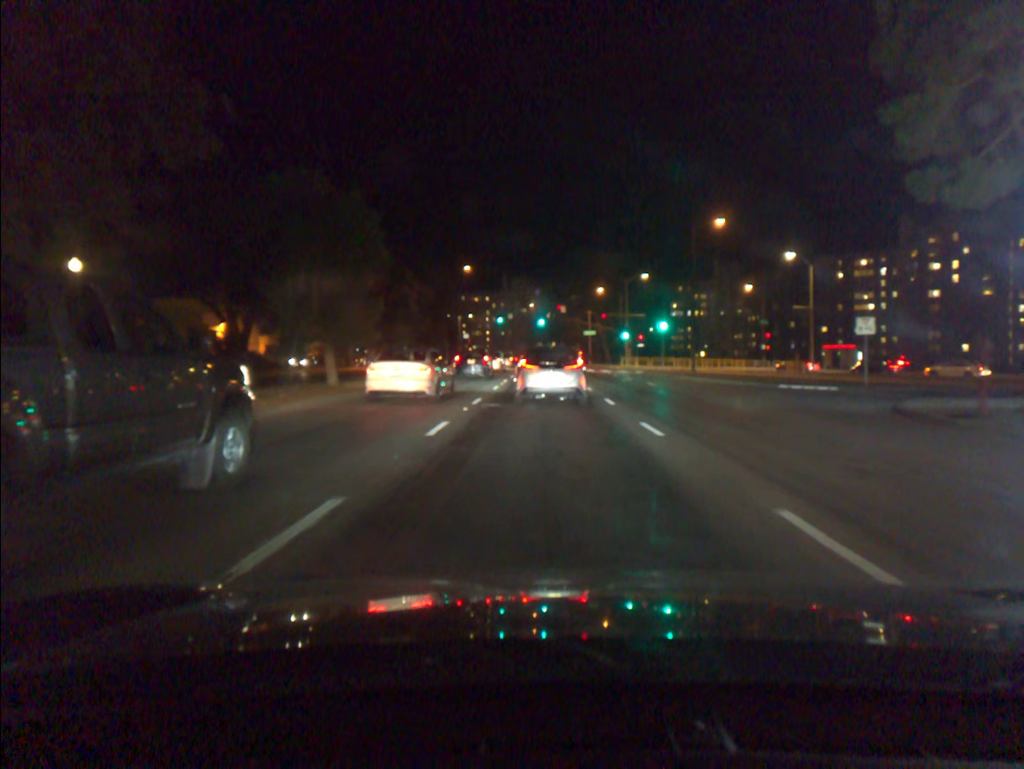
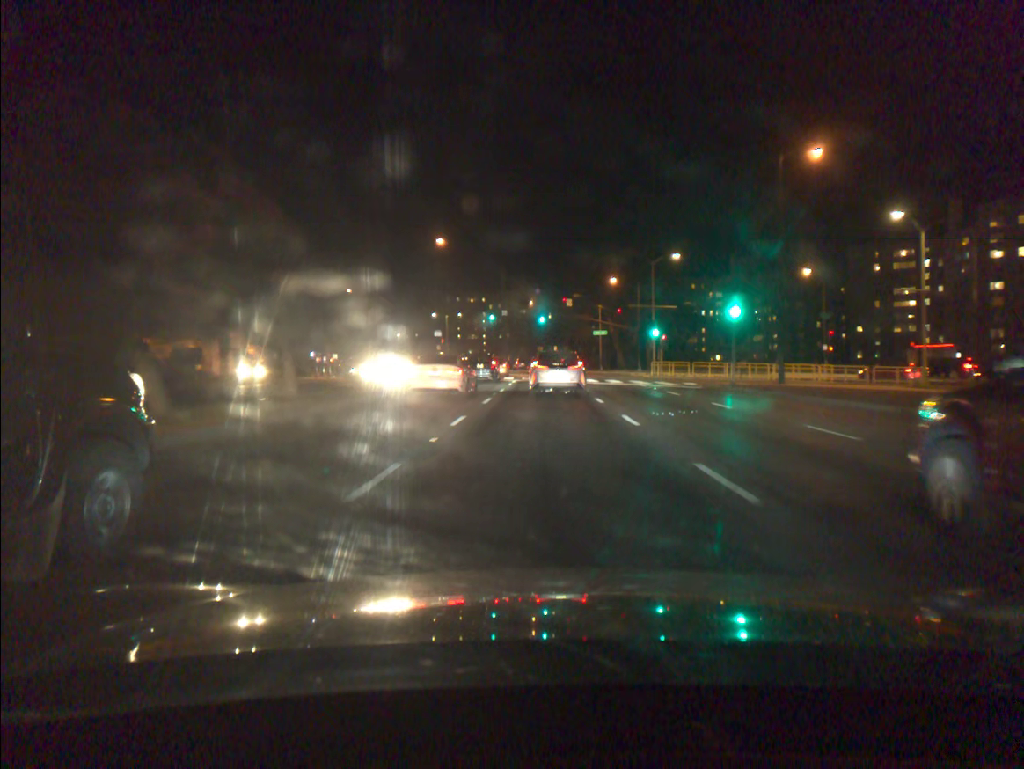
(0.0, +20.5) m; 0°
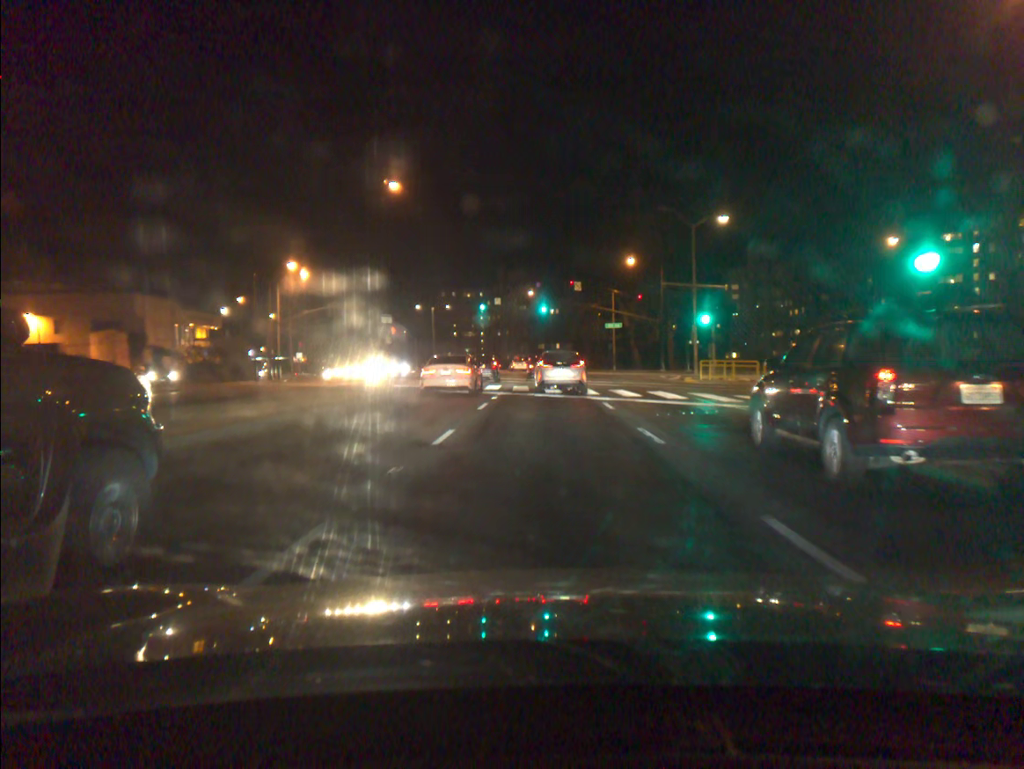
(0.0, +18.0) m; 0°
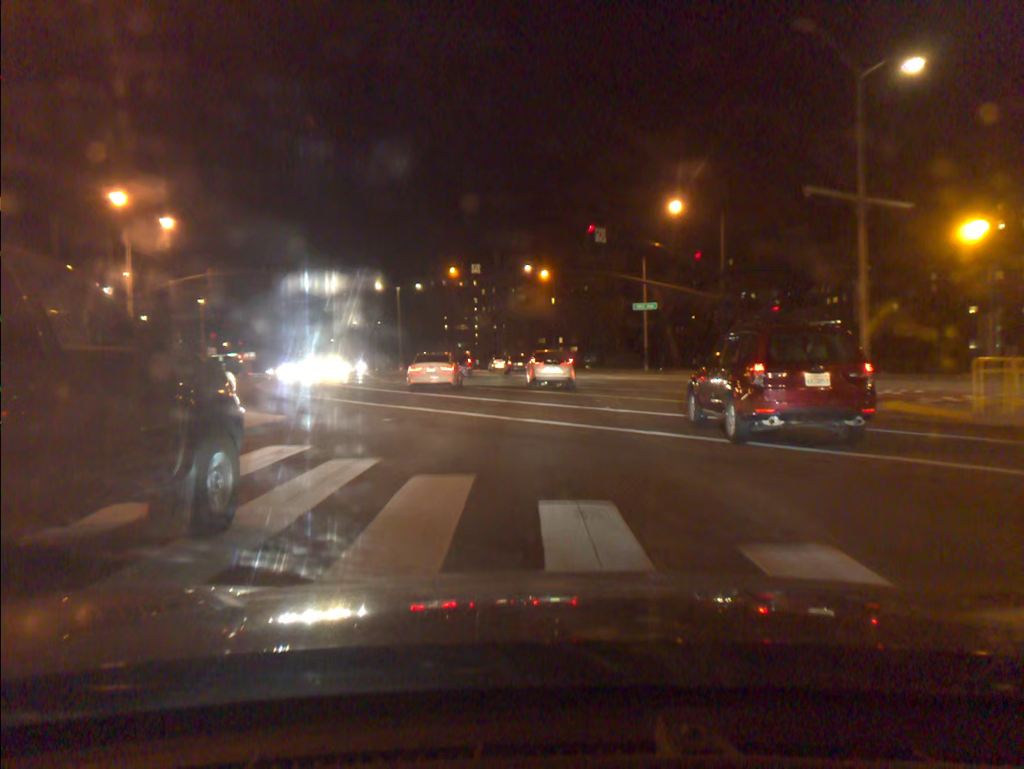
(+0.1, +26.9) m; 0°
